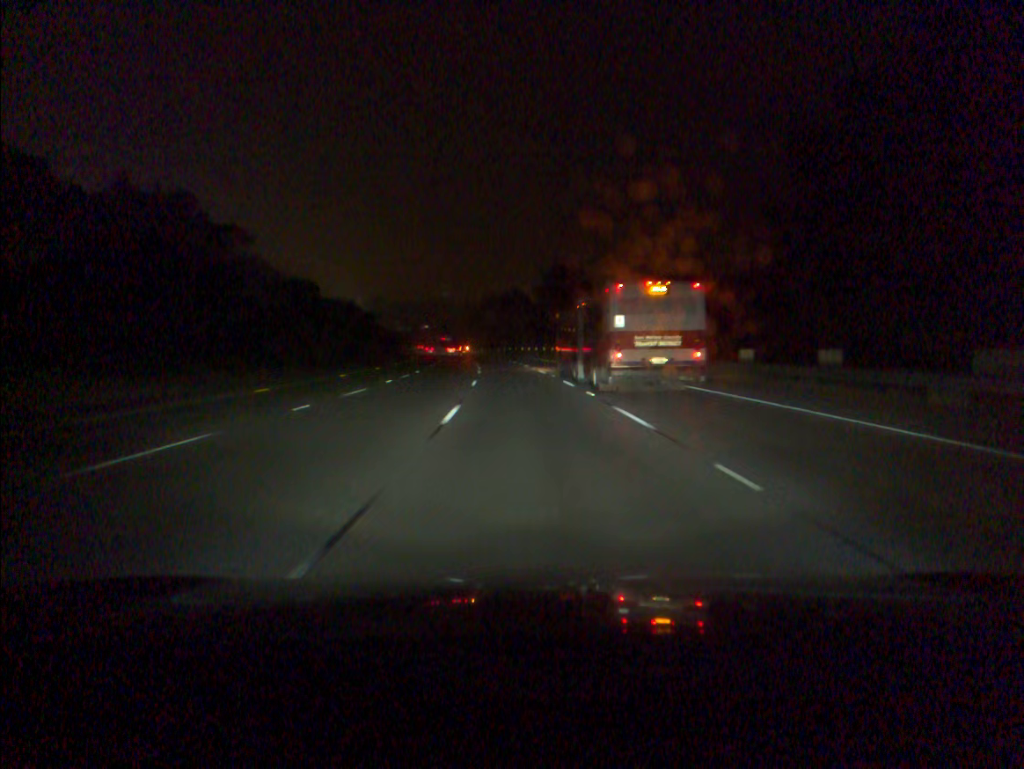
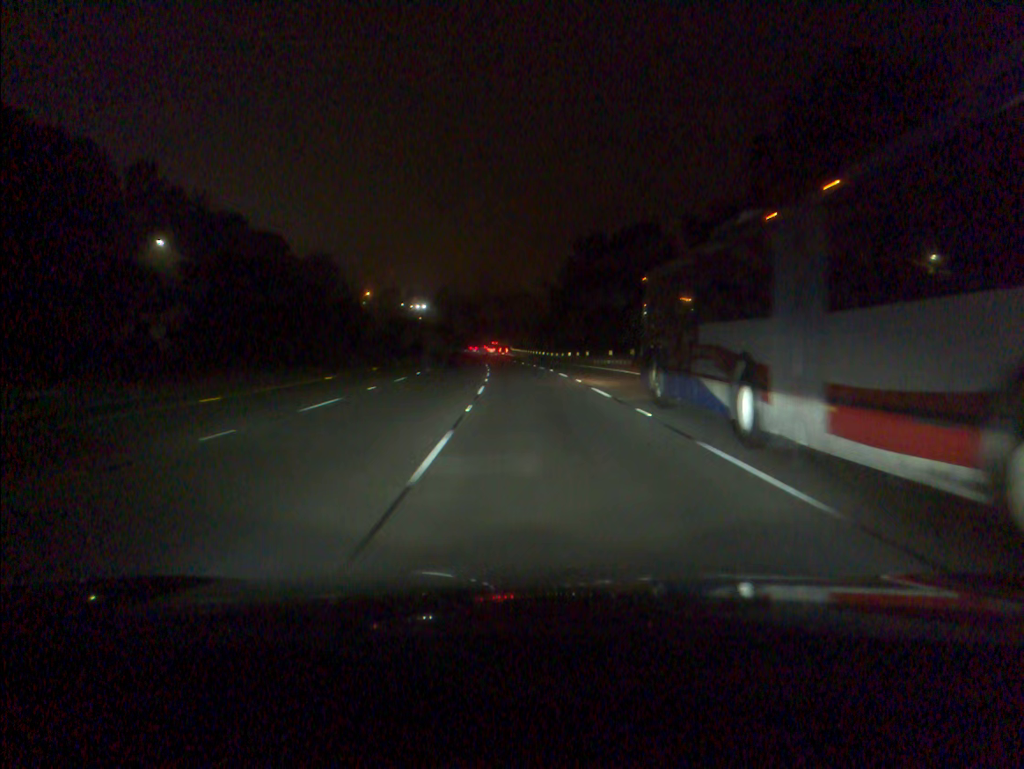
(-5.1, +94.1) m; -6°
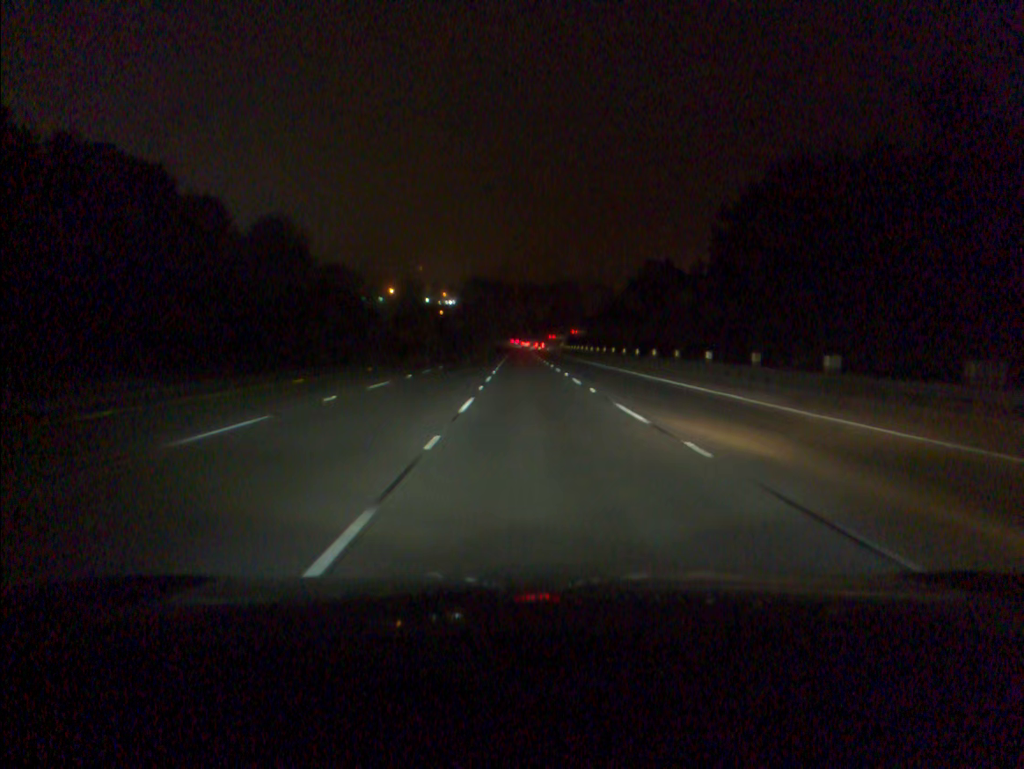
(-3.5, +93.8) m; -3°
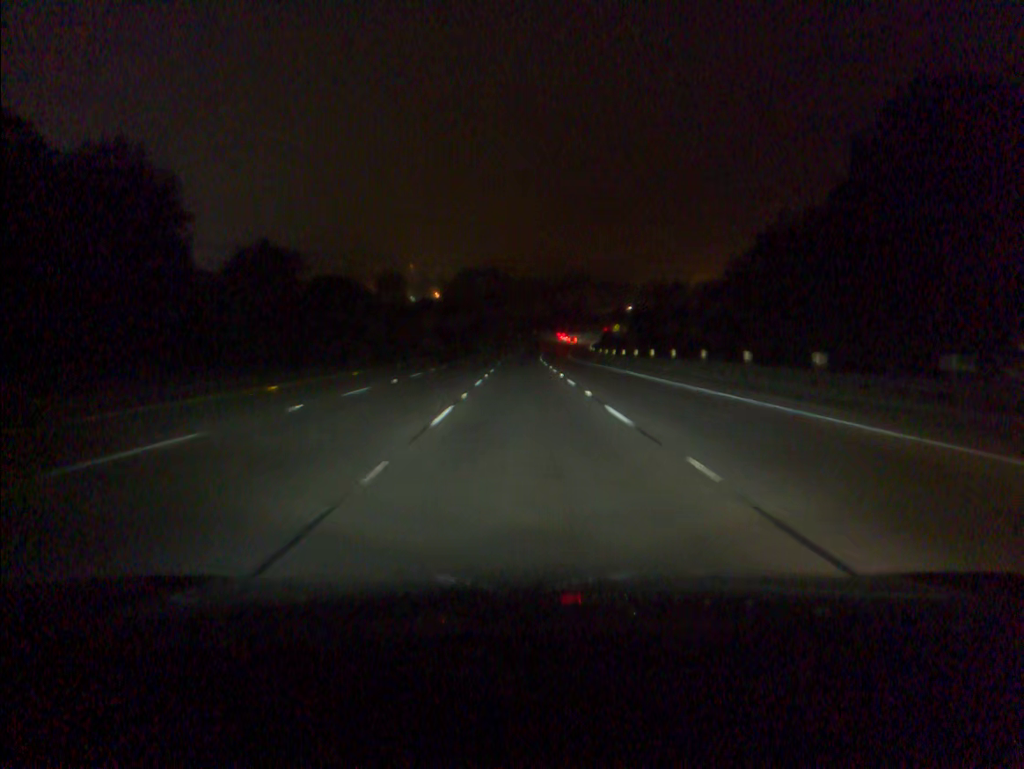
(-0.2, +75.5) m; 0°
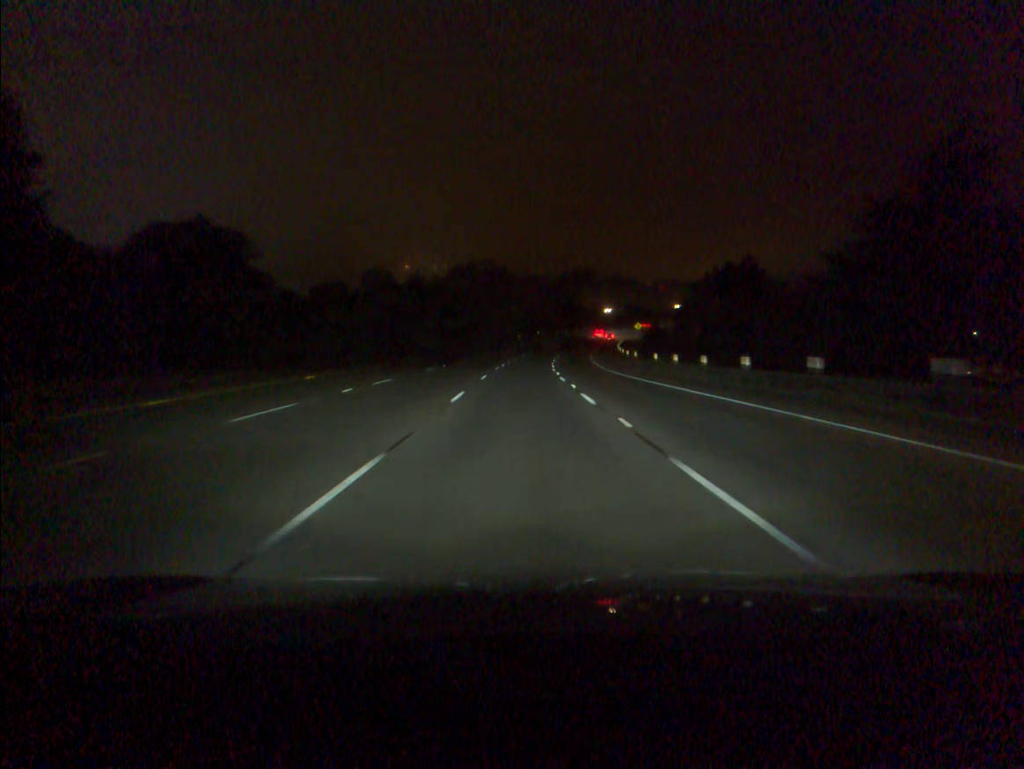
(0.0, +37.8) m; 0°
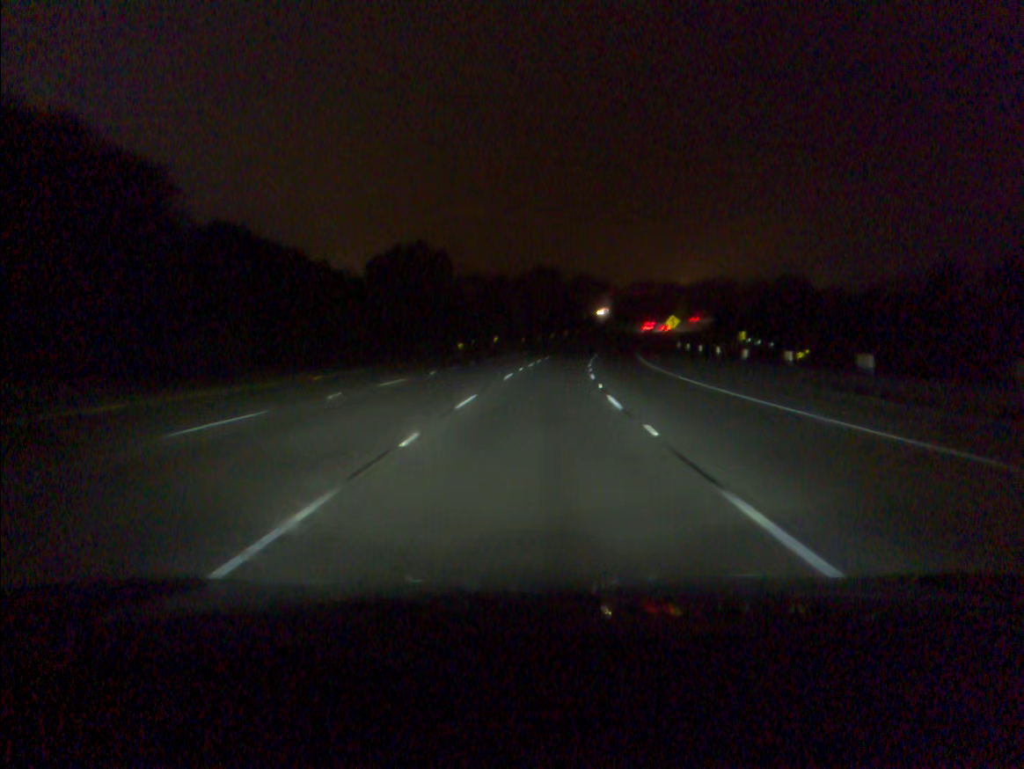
(+1.1, +75.5) m; +3°
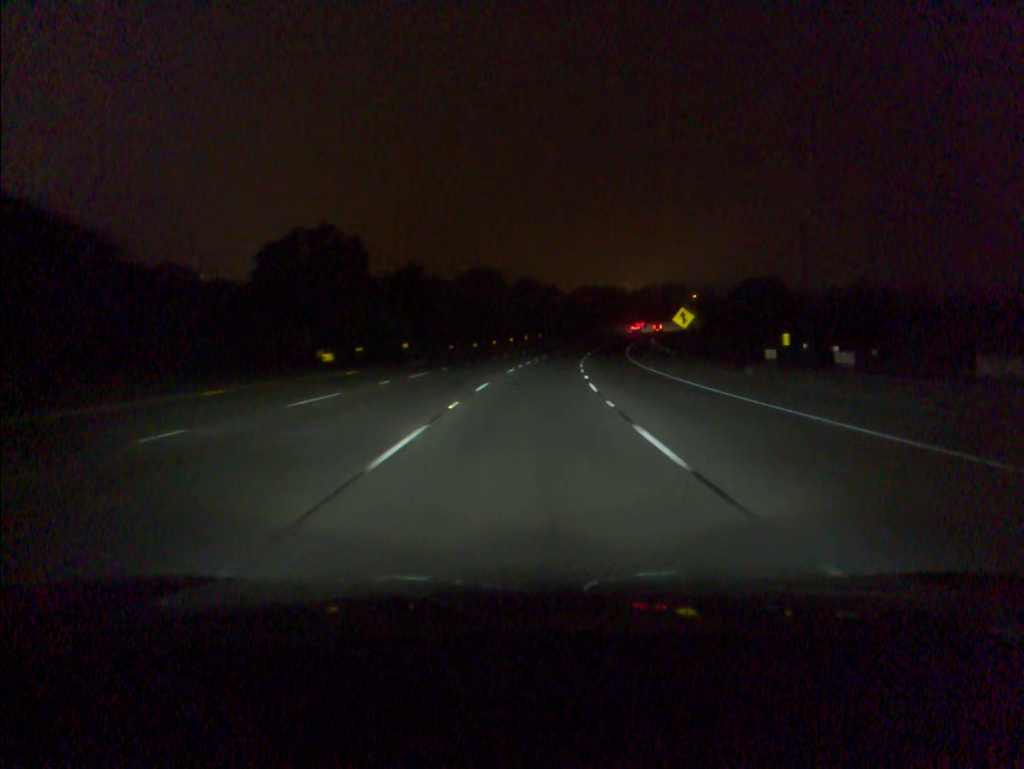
(+1.4, +37.5) m; +4°
